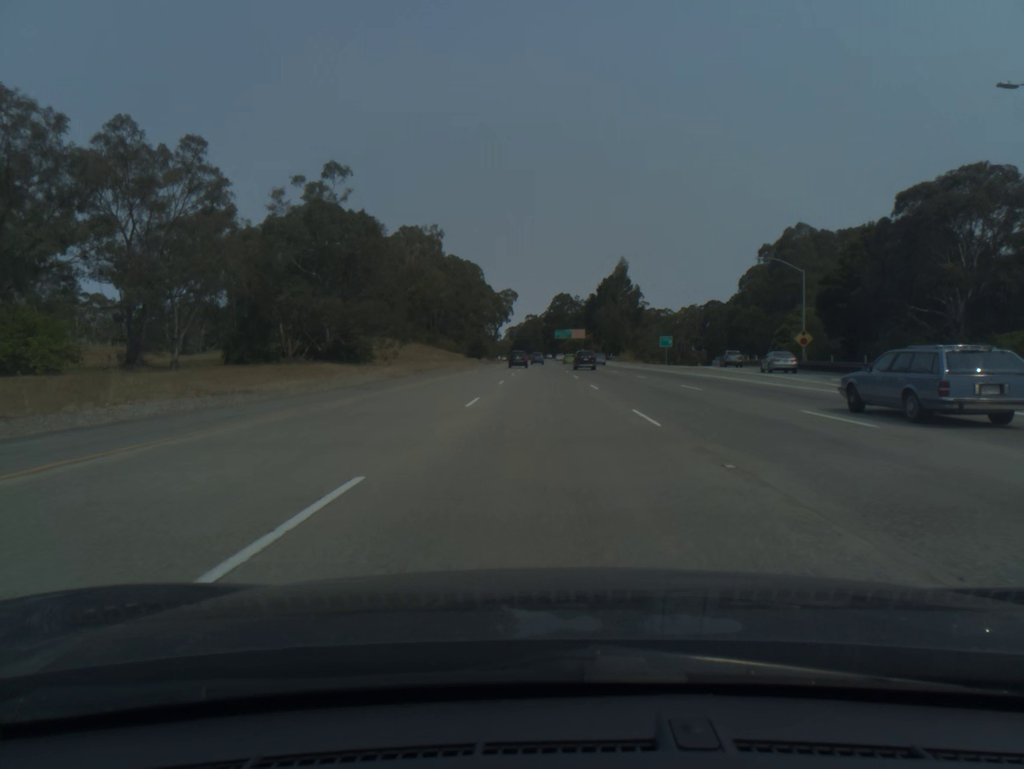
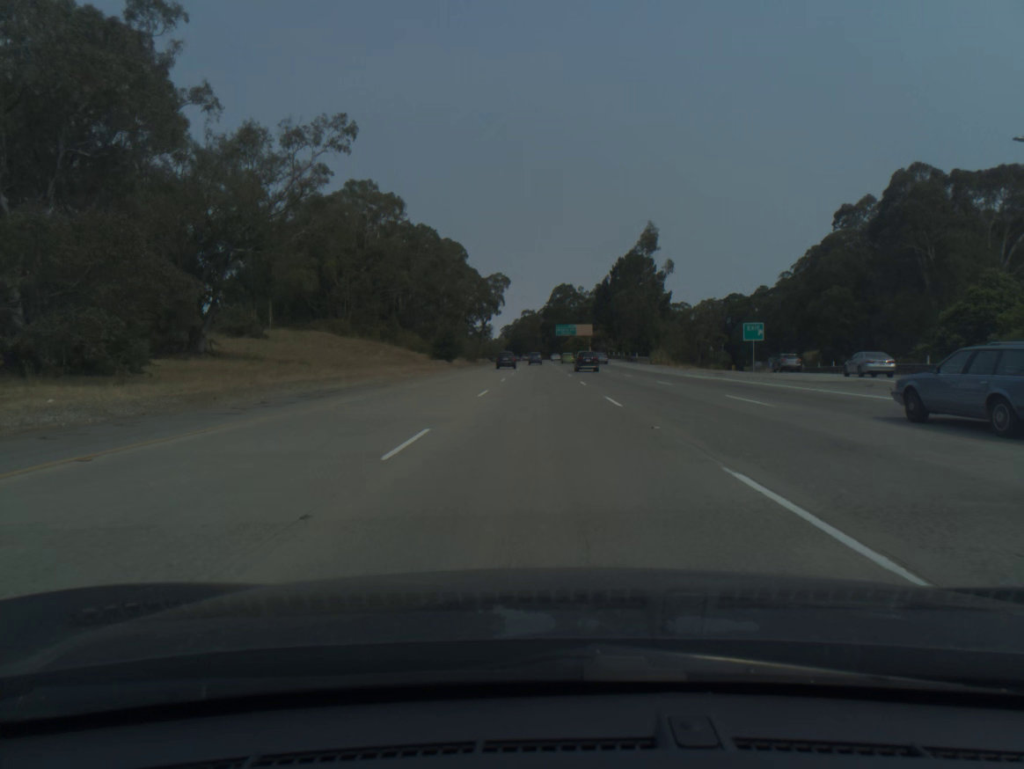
(+0.1, +38.8) m; 0°
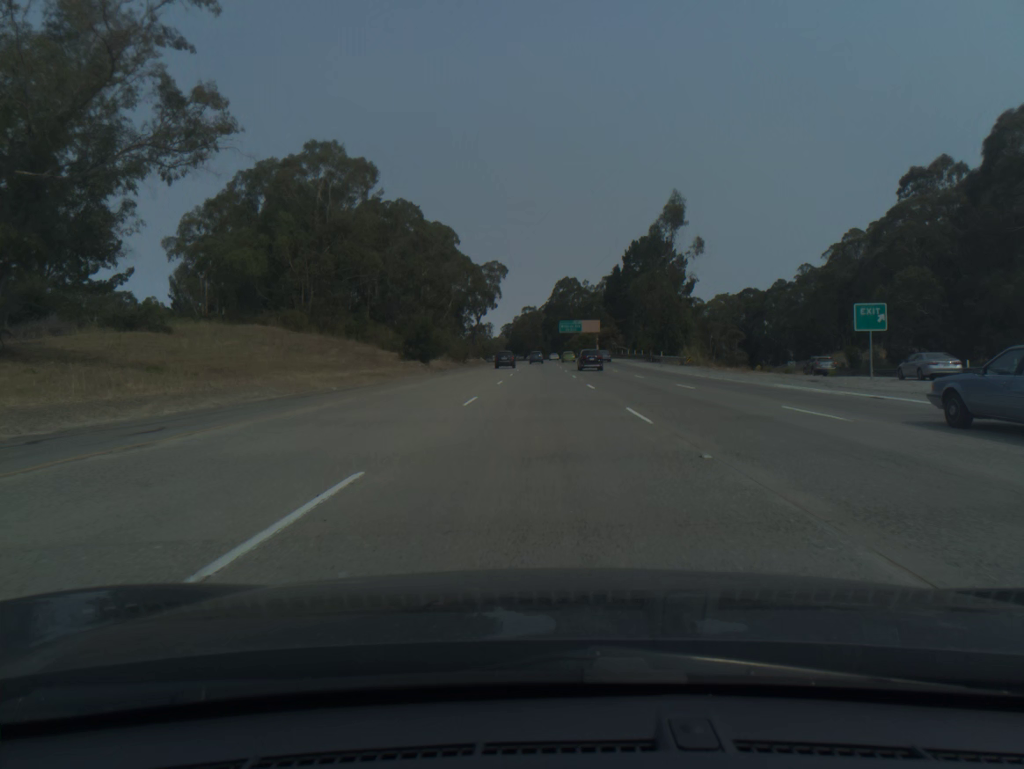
(0.0, +19.4) m; 0°
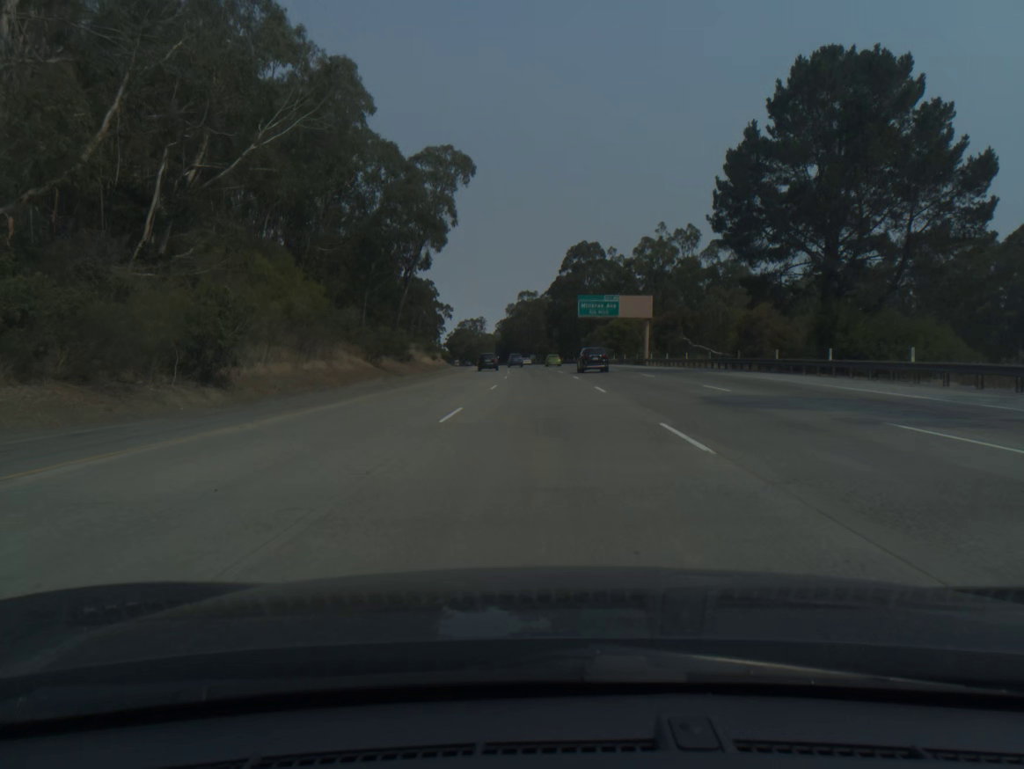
(-0.1, +77.9) m; 0°
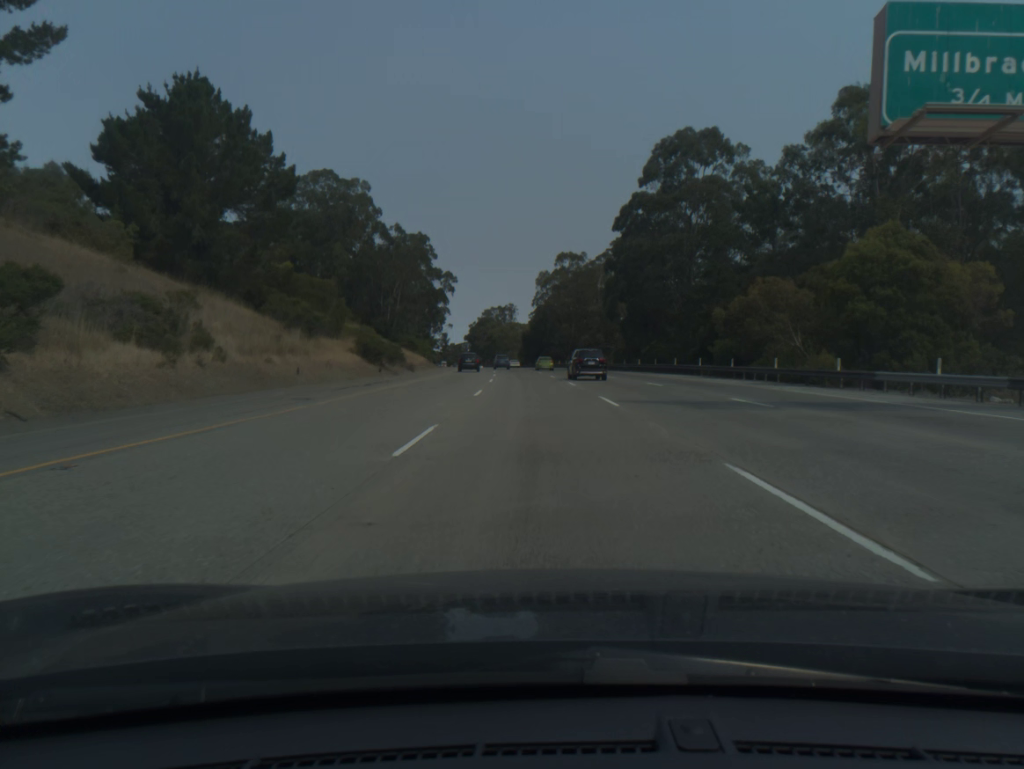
(-1.4, +77.9) m; -3°
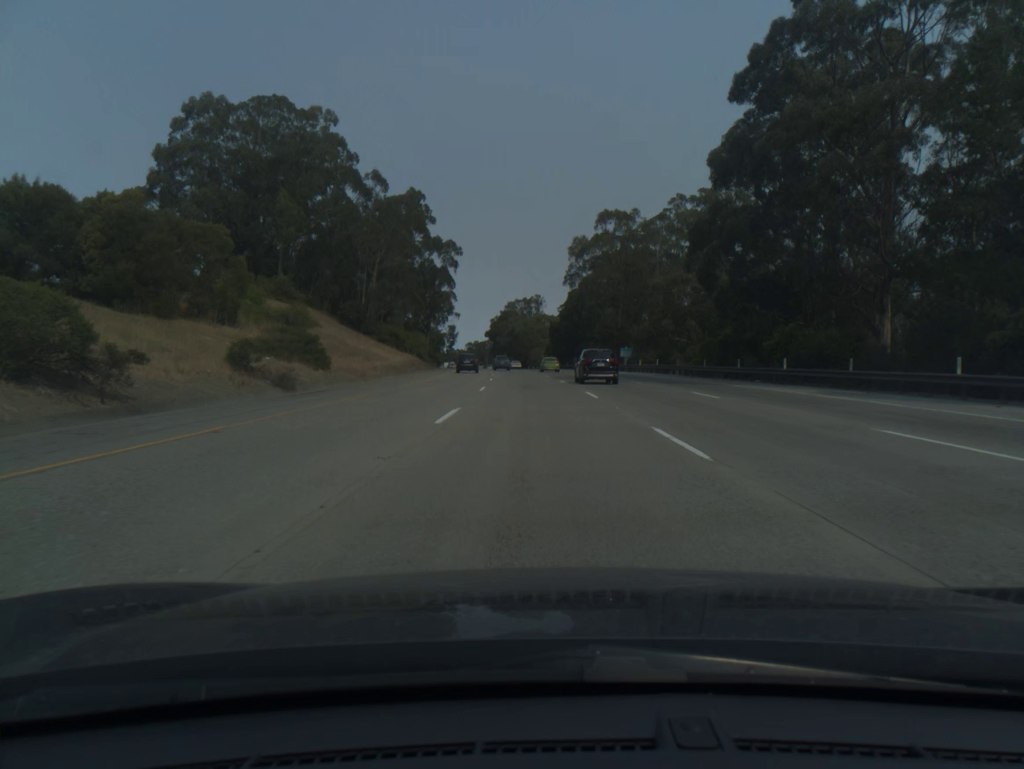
(-0.7, +39.0) m; -2°
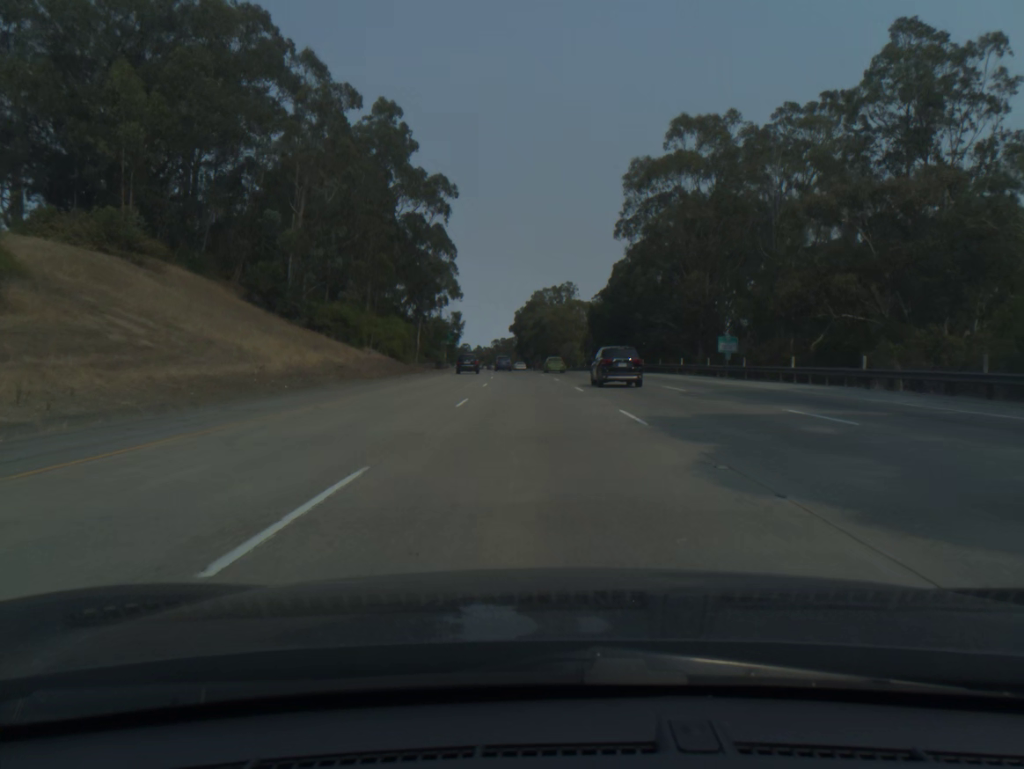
(-0.7, +39.1) m; -2°
